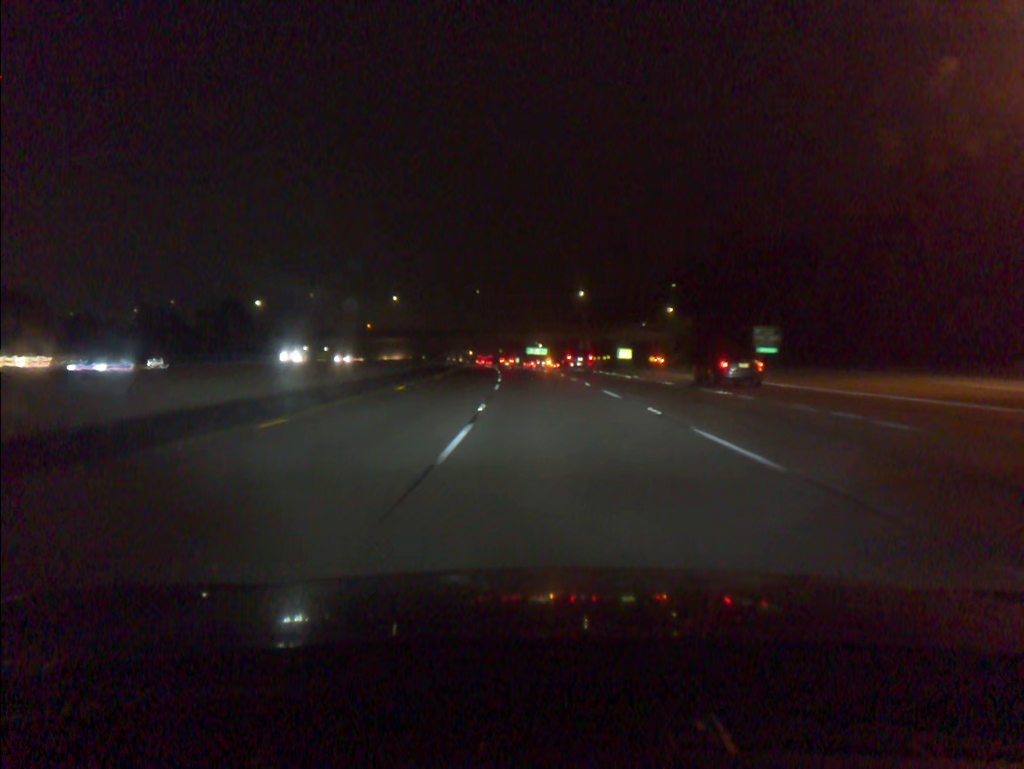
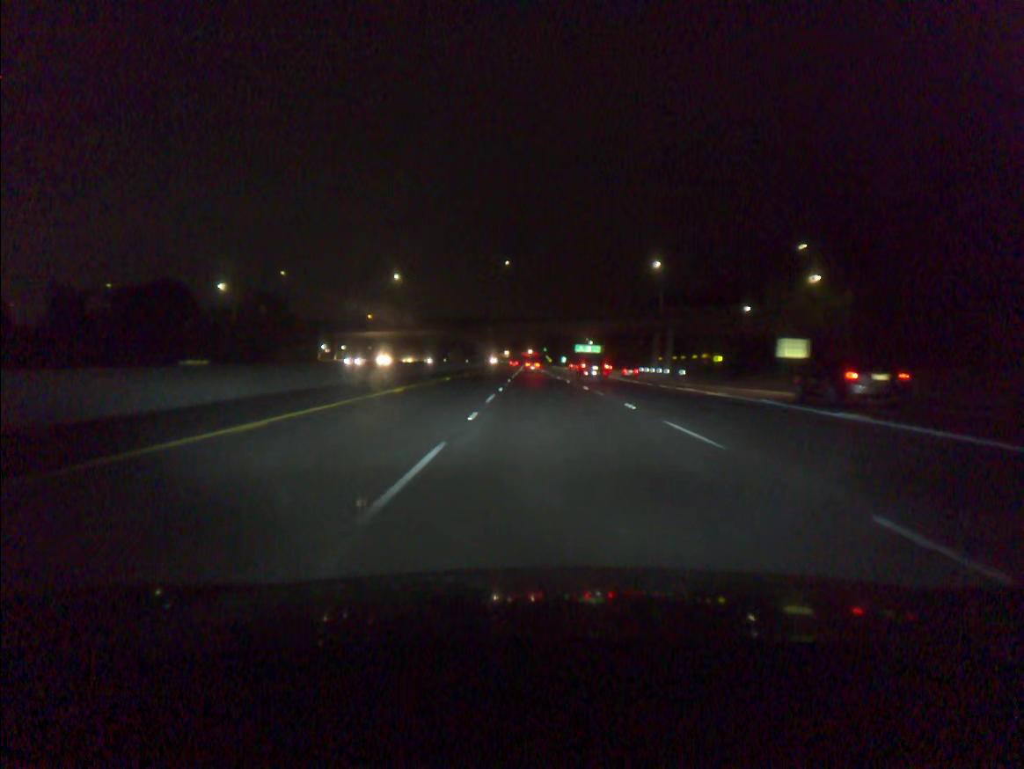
(-1.7, +56.8) m; -3°
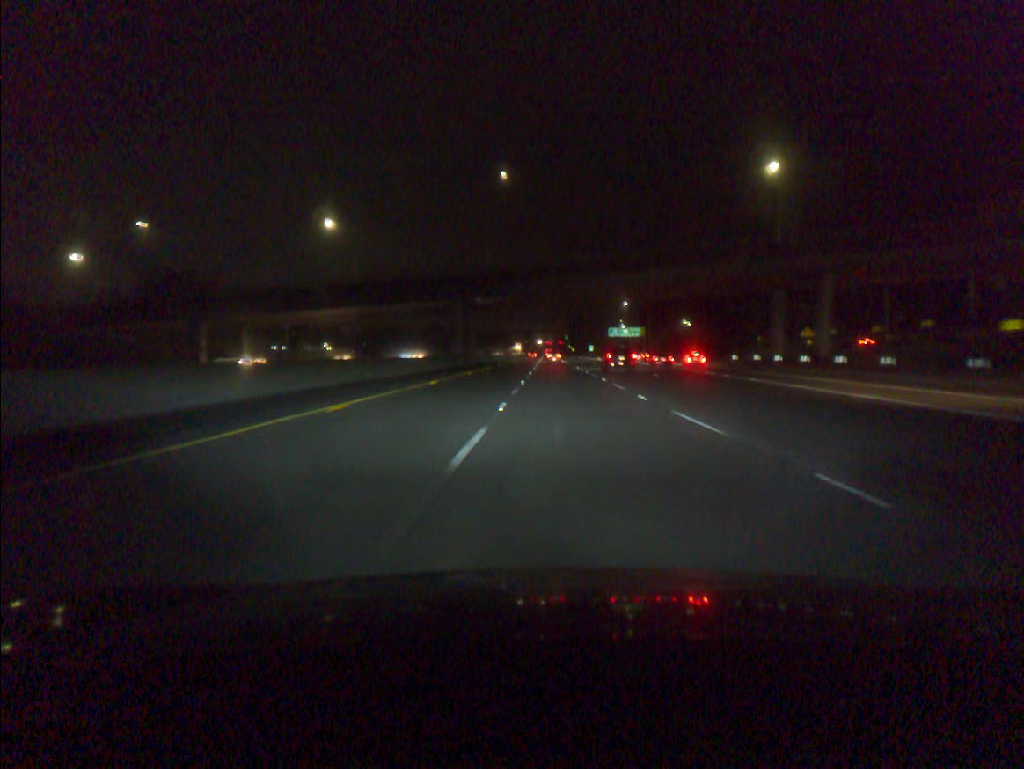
(-1.0, +57.4) m; -1°
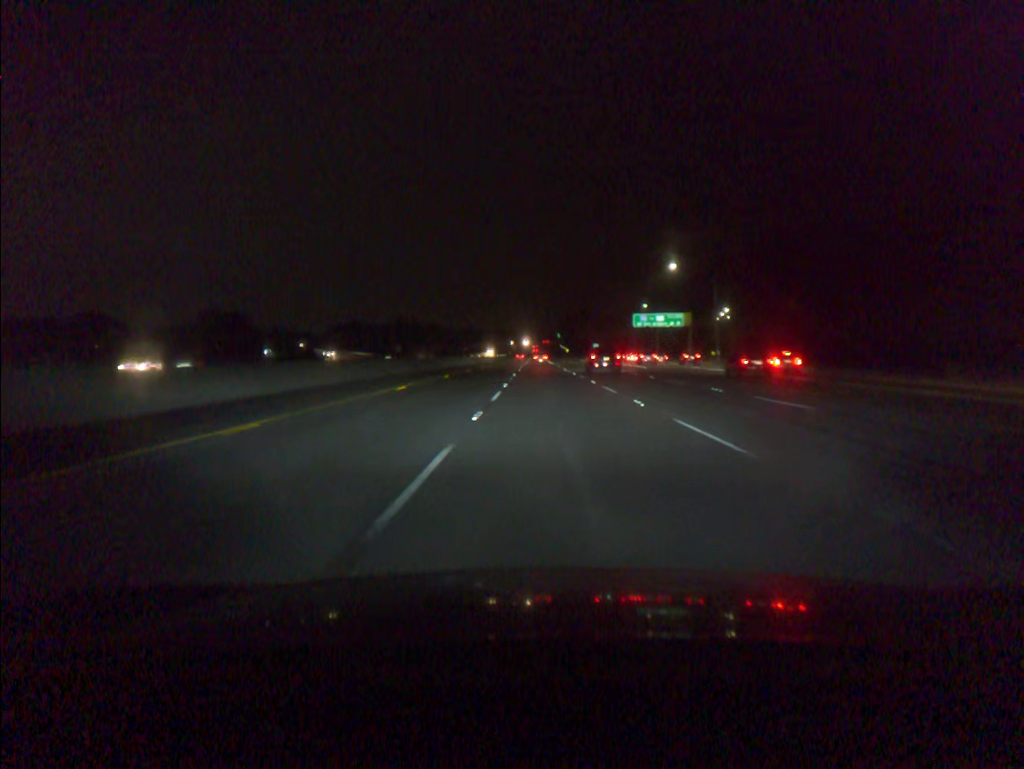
(+0.7, +77.0) m; +1°
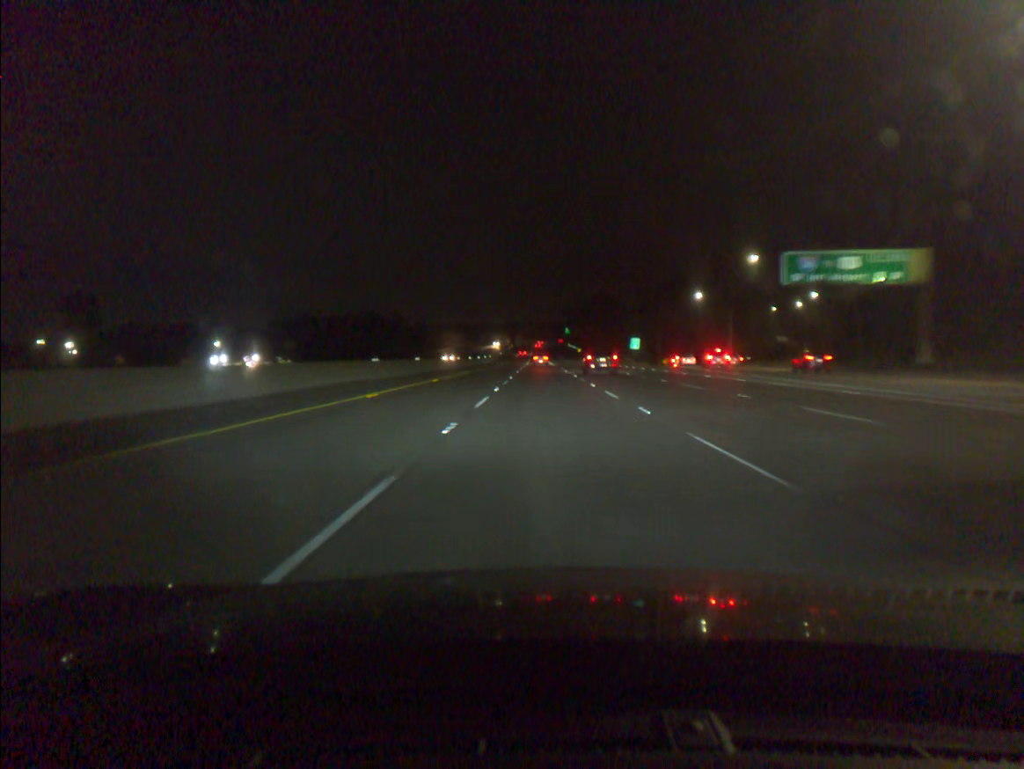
(-0.3, +76.8) m; 0°
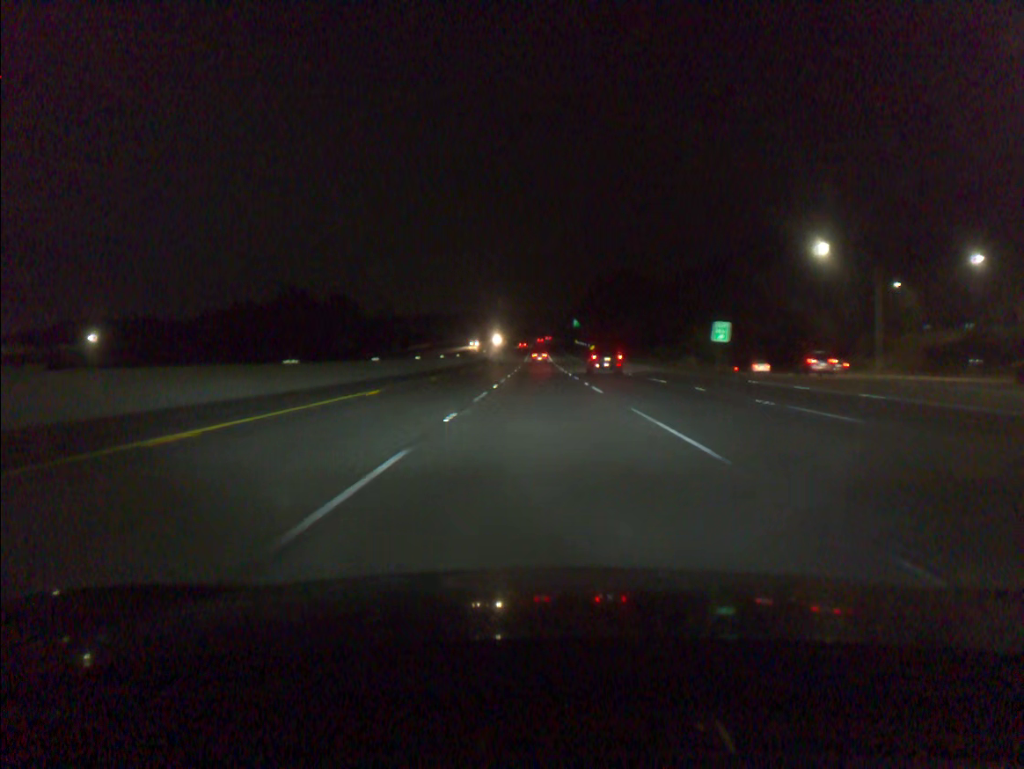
(0.0, +57.4) m; 0°
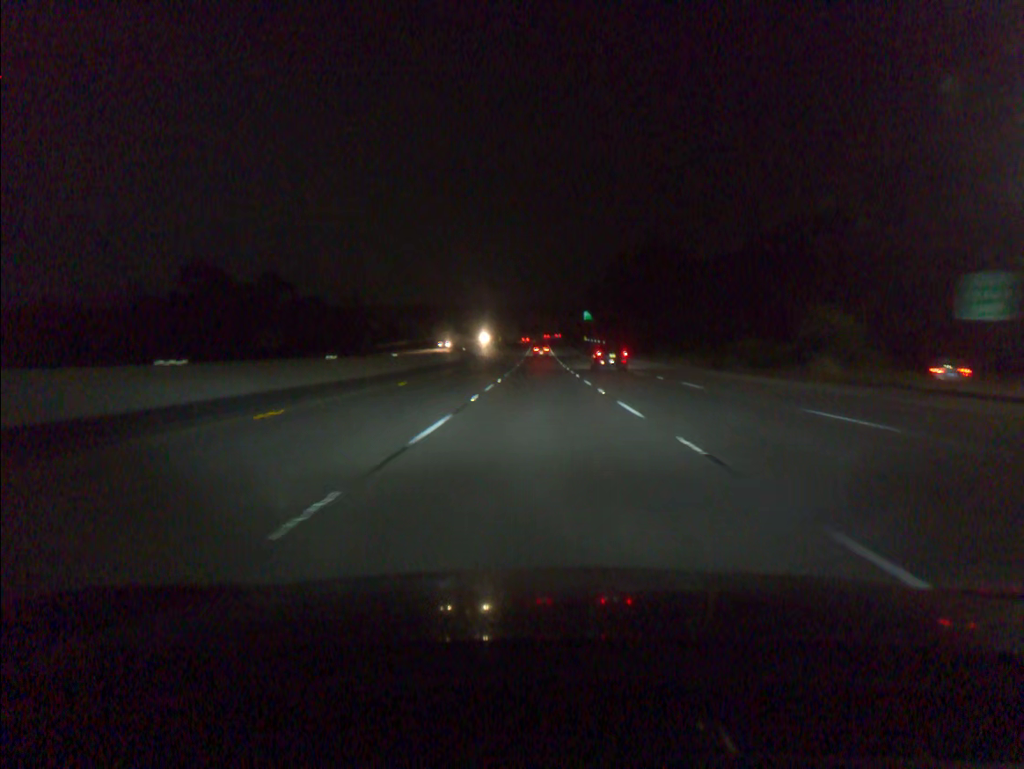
(0.0, +38.2) m; 0°
